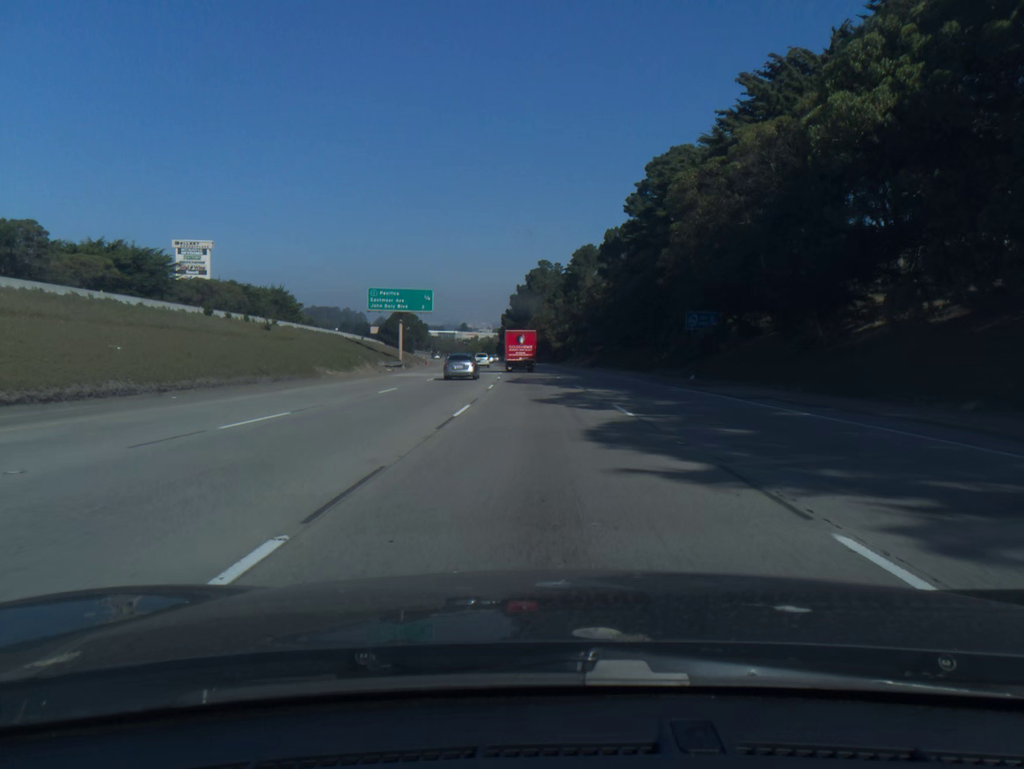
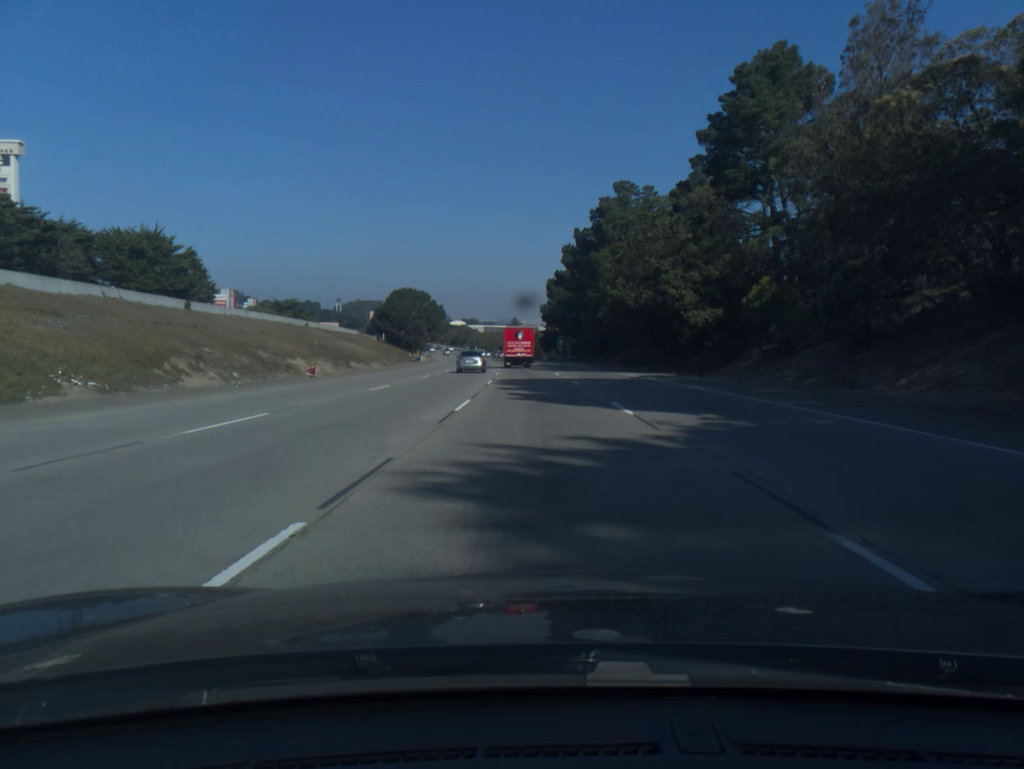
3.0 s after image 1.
(-3.0, +87.5) m; -4°
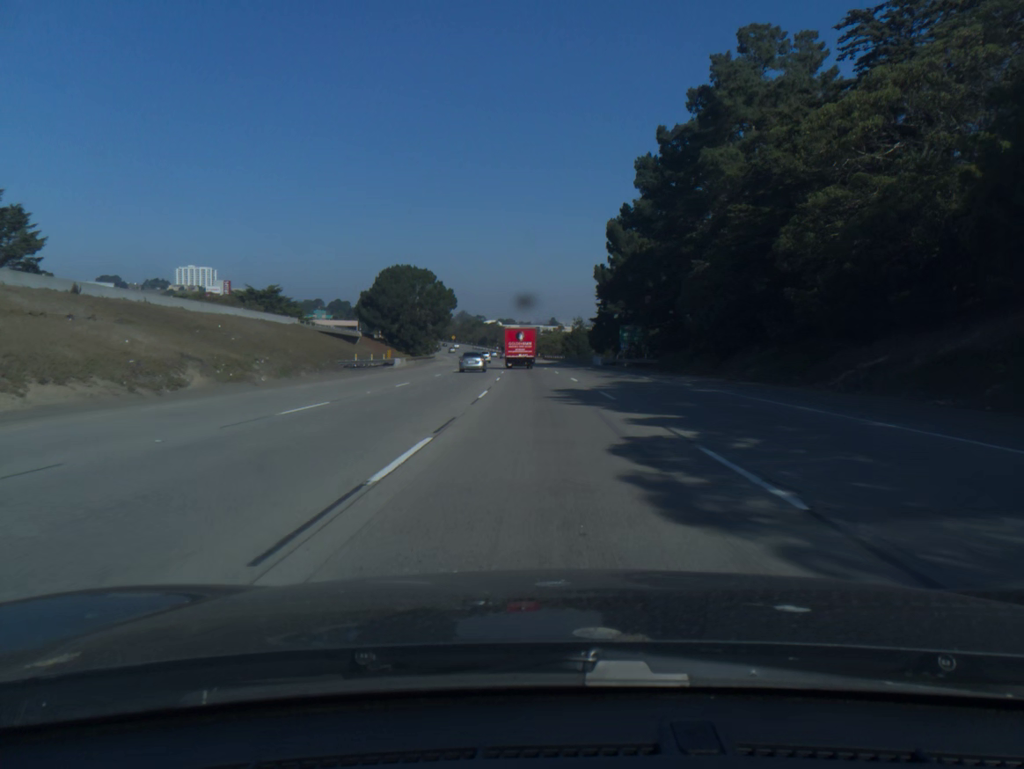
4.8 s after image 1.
(-1.4, +53.1) m; -3°
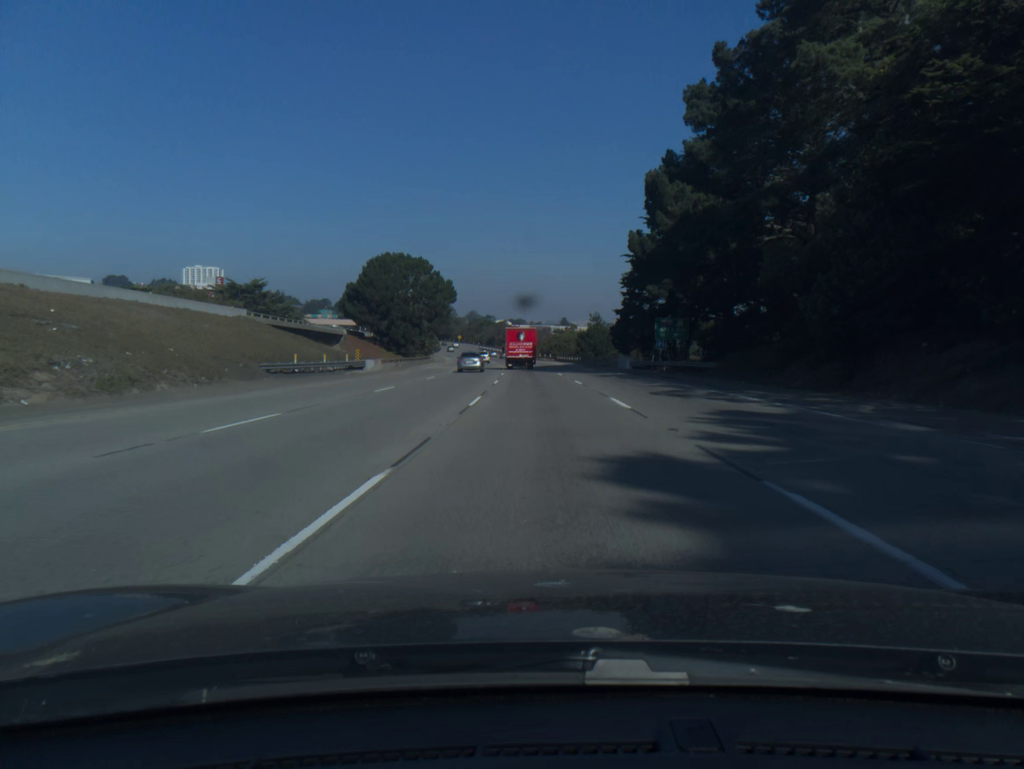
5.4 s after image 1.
(-0.1, +17.8) m; -1°
